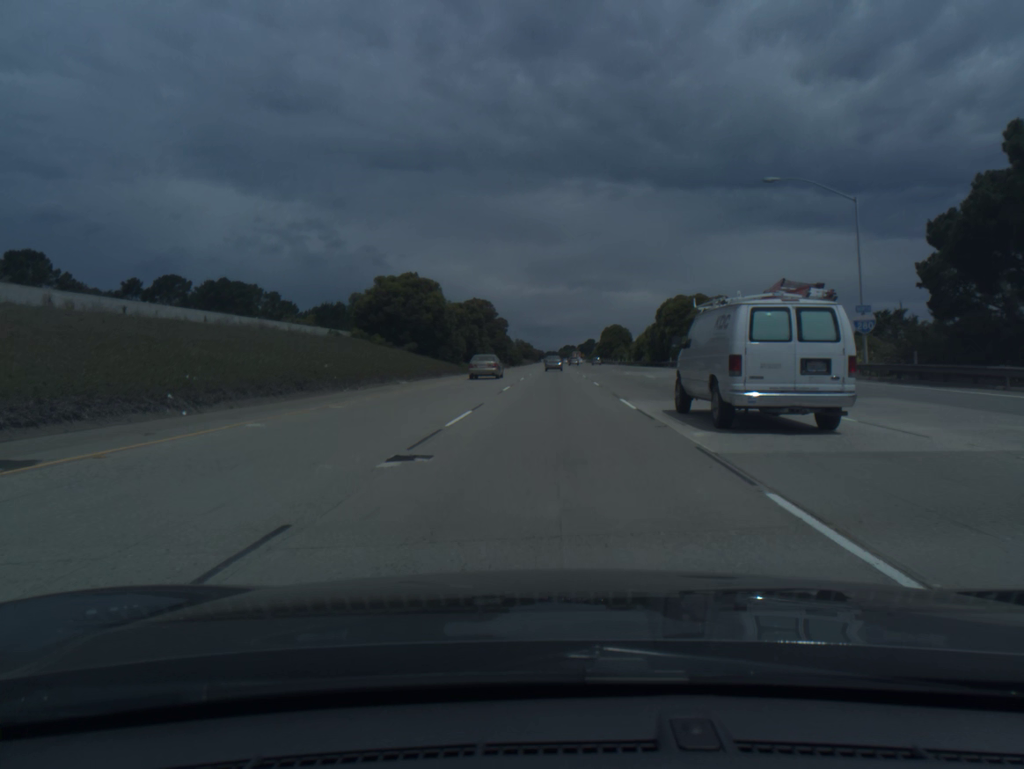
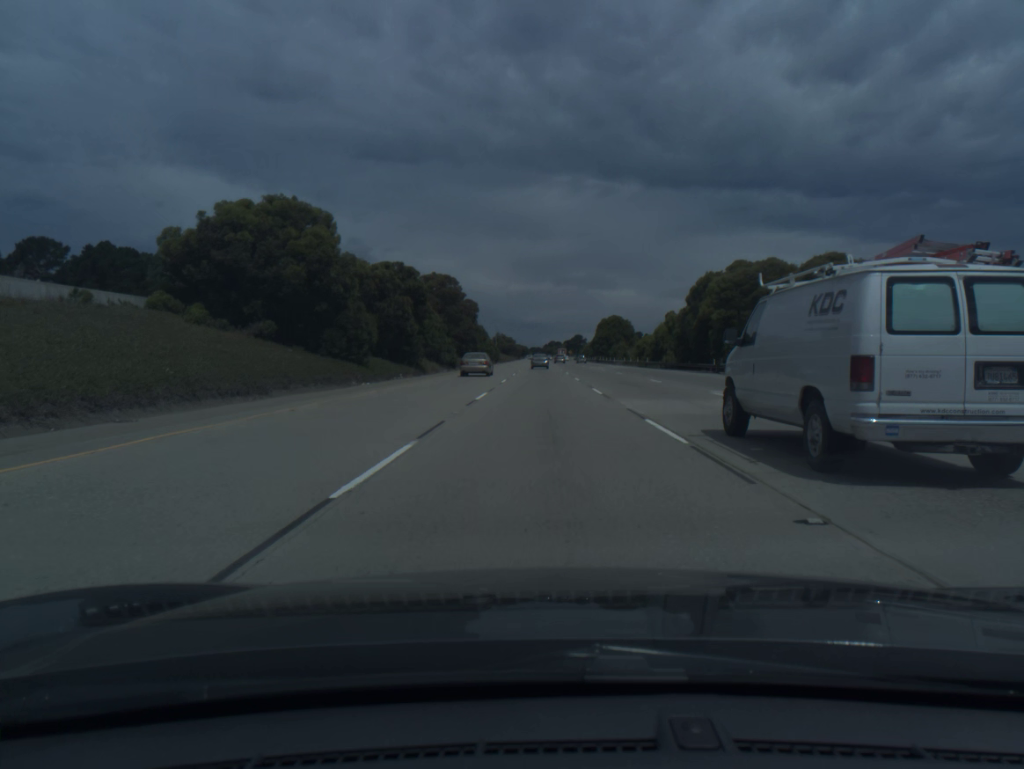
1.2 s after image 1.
(+0.5, +36.2) m; +1°
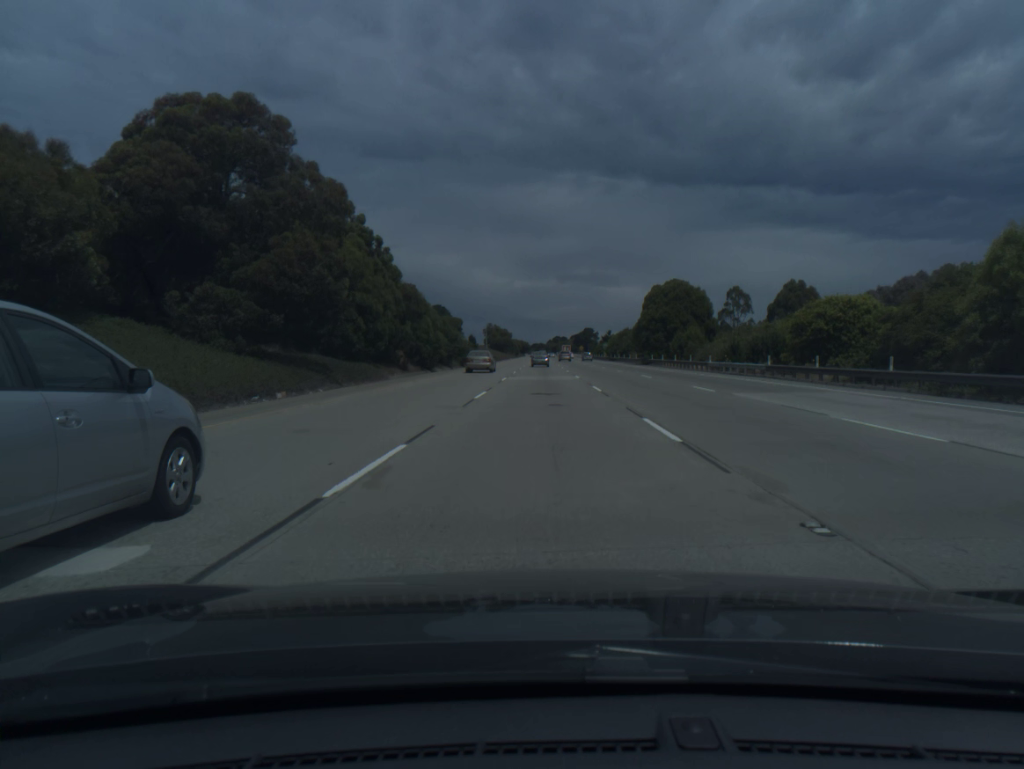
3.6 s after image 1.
(0.0, +73.0) m; 0°
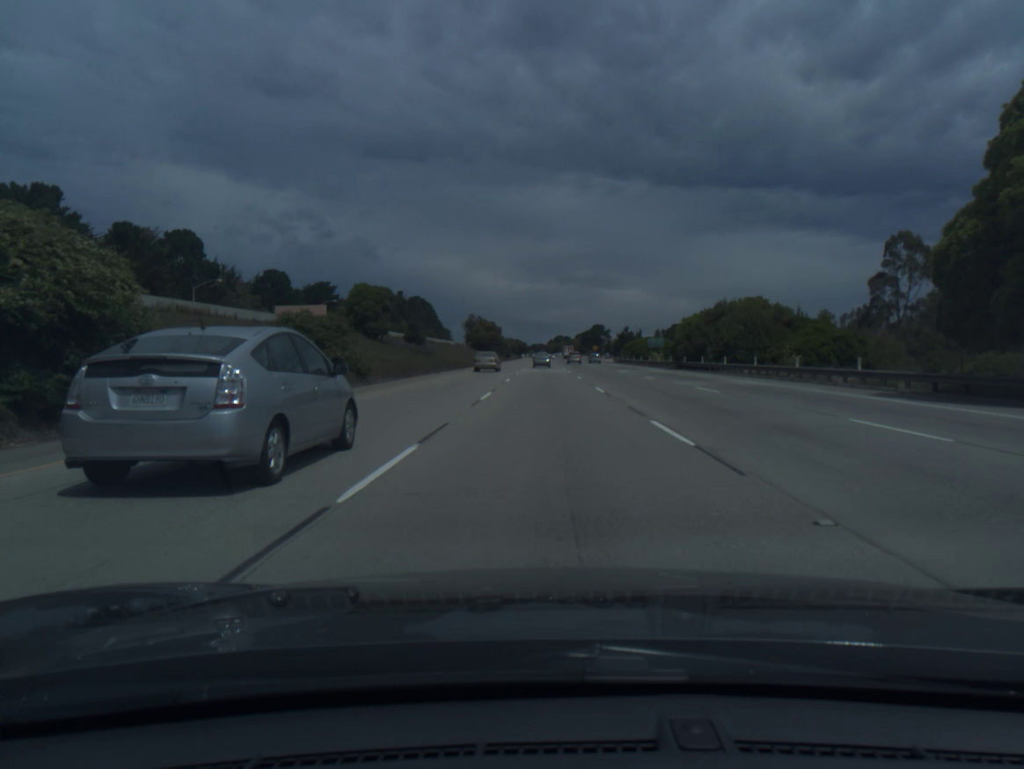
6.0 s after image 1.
(-0.2, +73.2) m; 0°
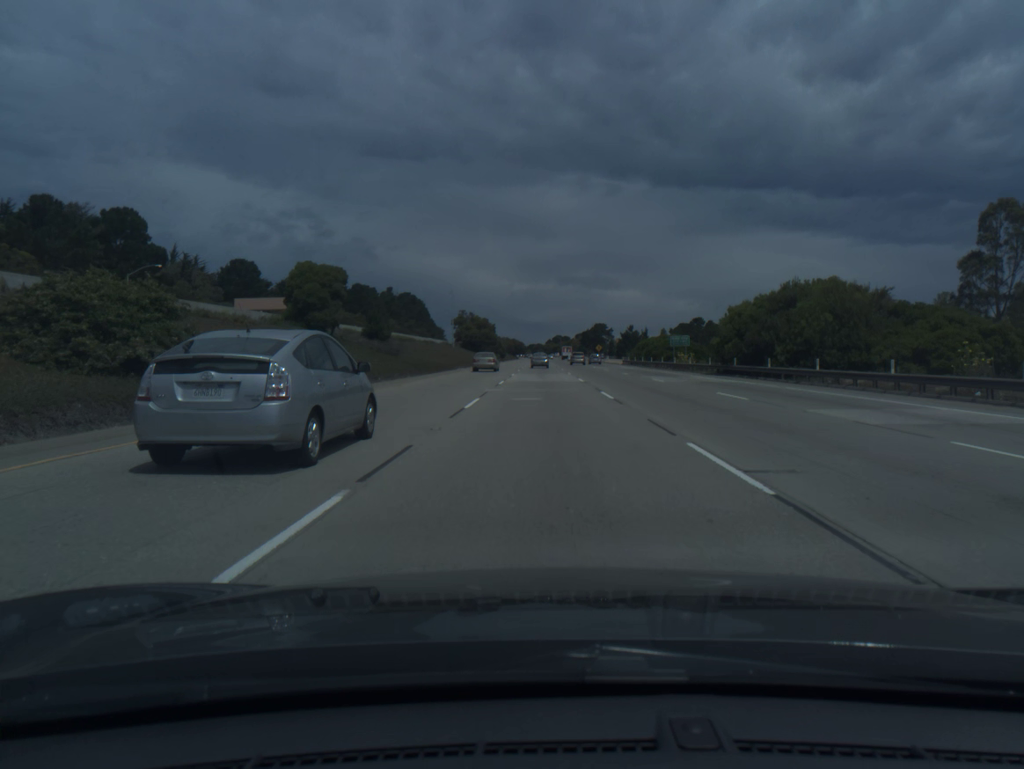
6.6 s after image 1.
(0.0, +18.4) m; 0°
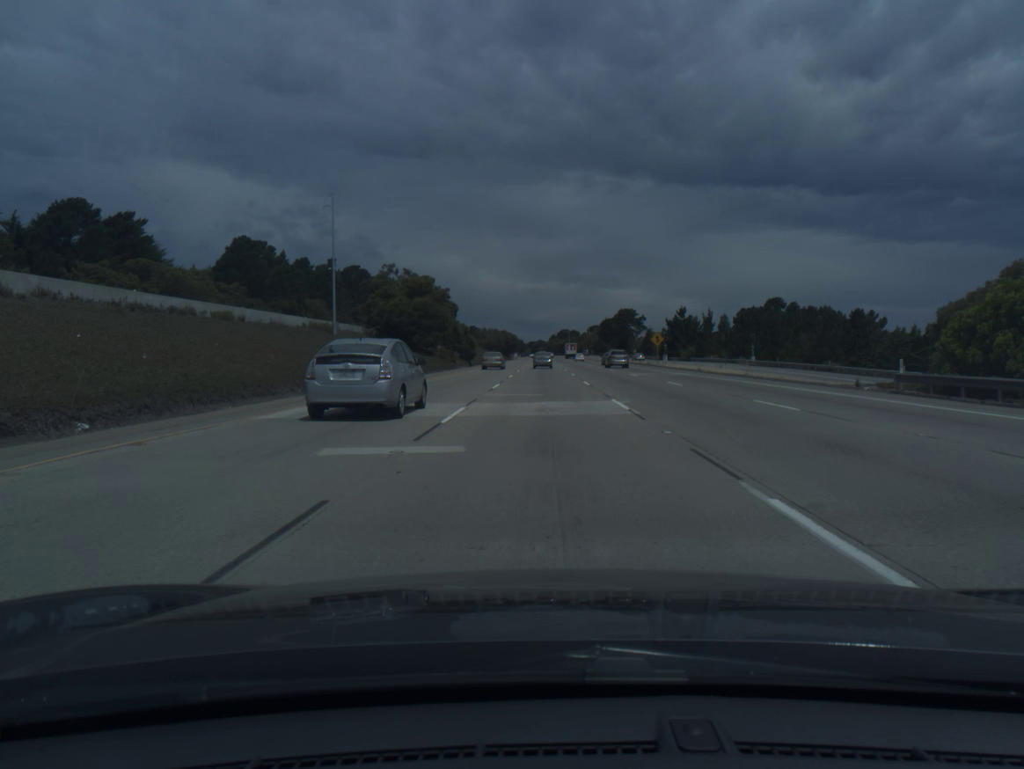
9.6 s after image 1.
(-0.1, +91.7) m; 0°
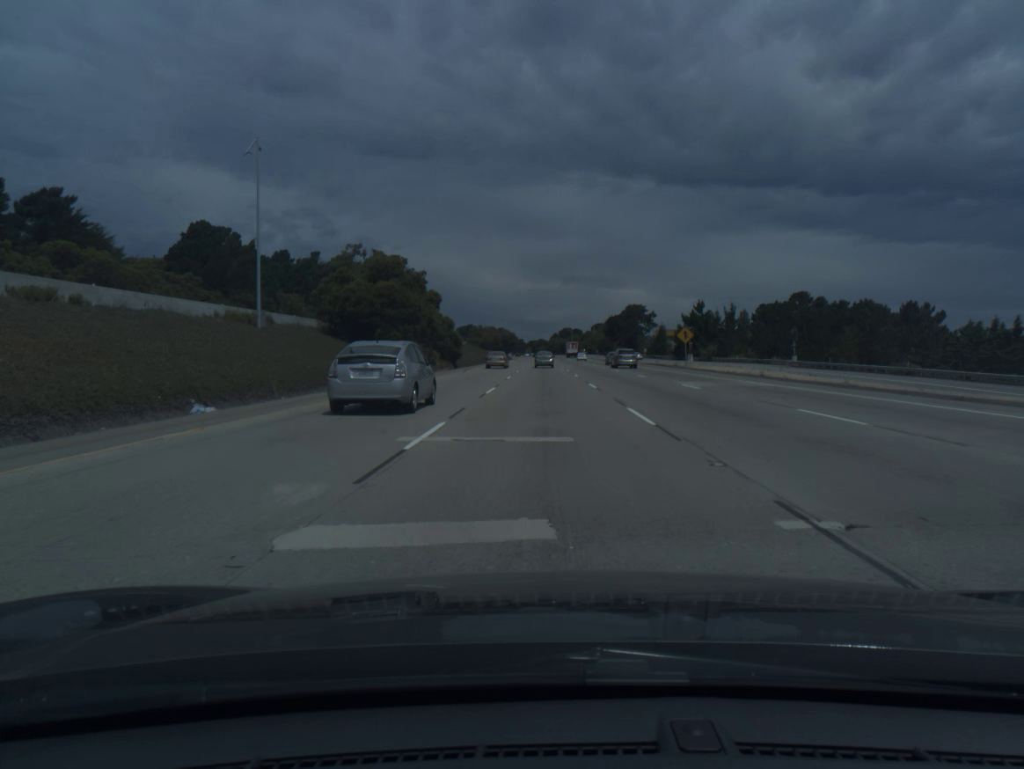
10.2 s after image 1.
(0.0, +18.2) m; 0°
